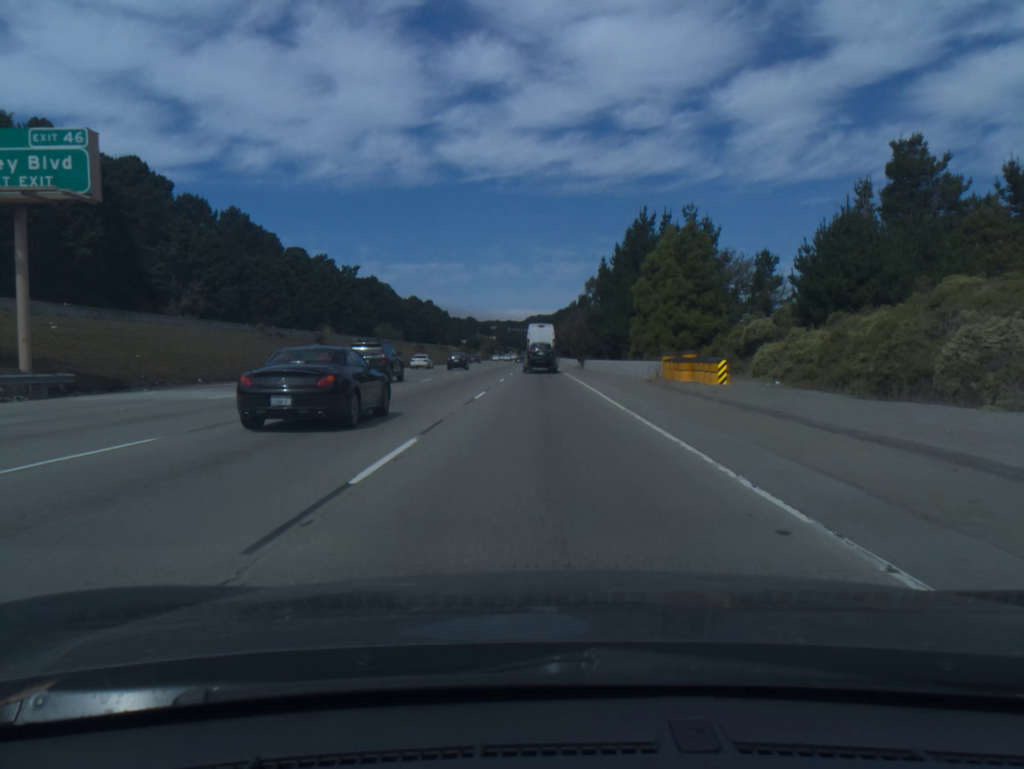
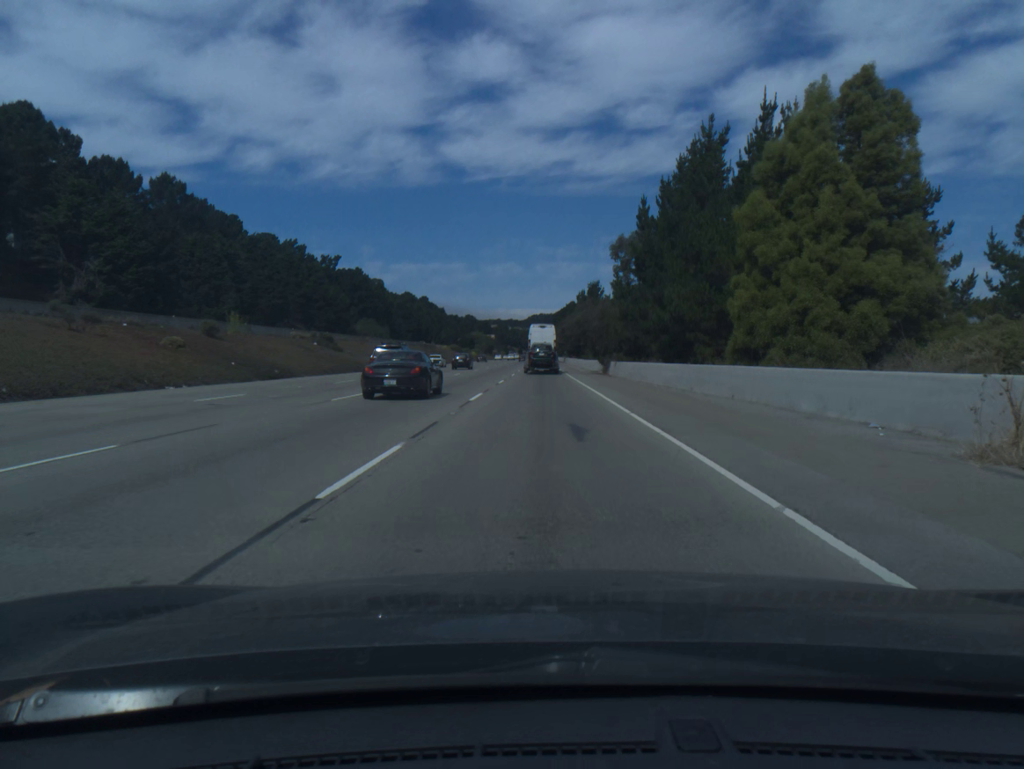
(0.0, +30.0) m; 0°
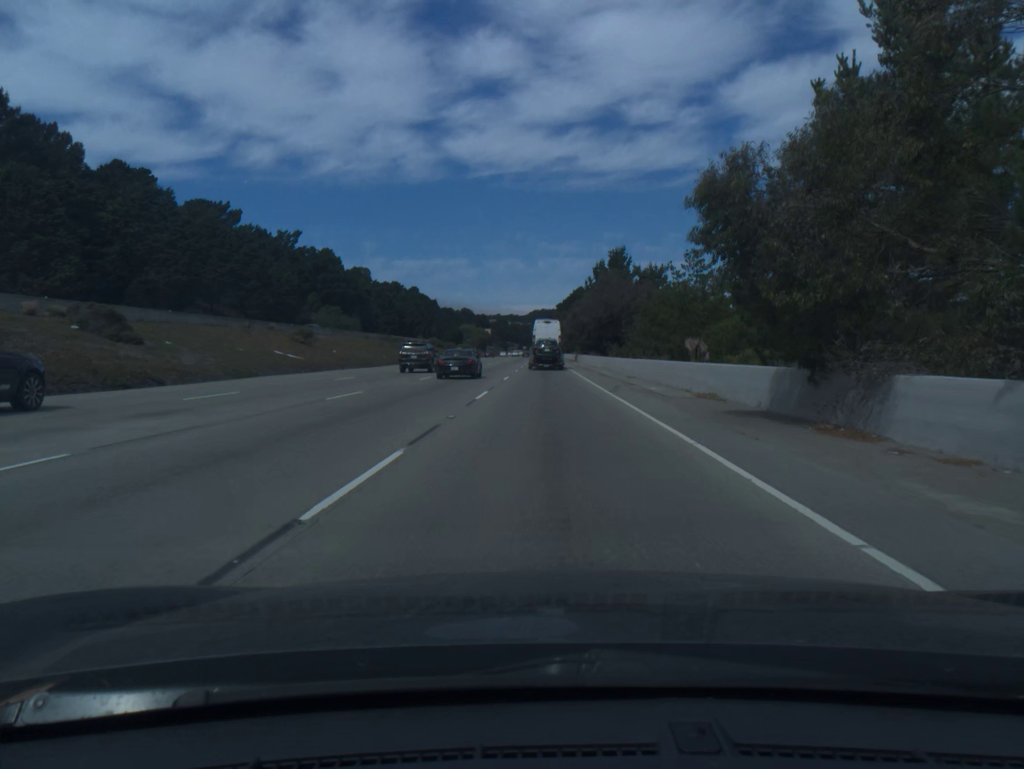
(-0.1, +45.1) m; 0°
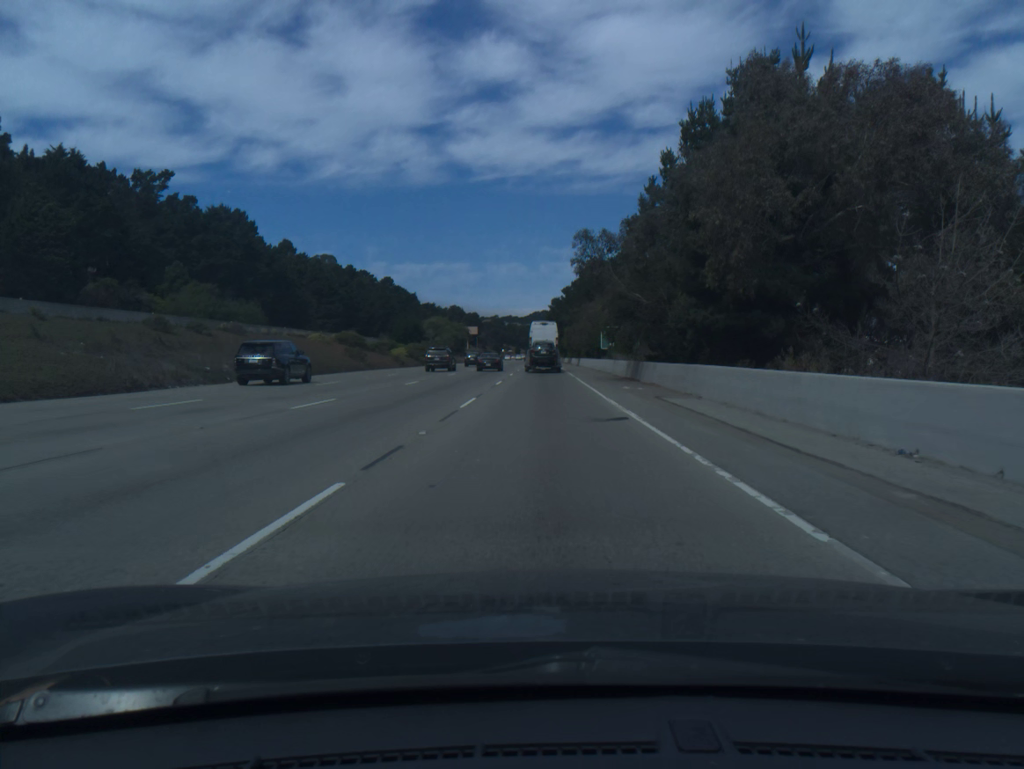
(+0.2, +75.1) m; 0°
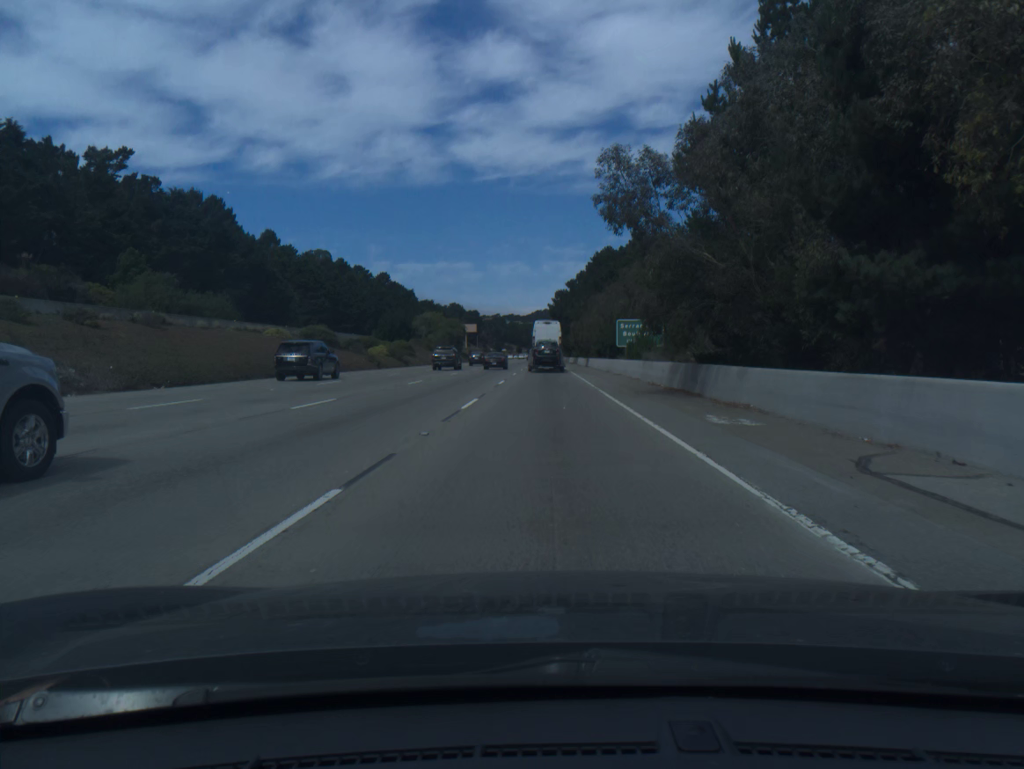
(0.0, +15.0) m; 0°
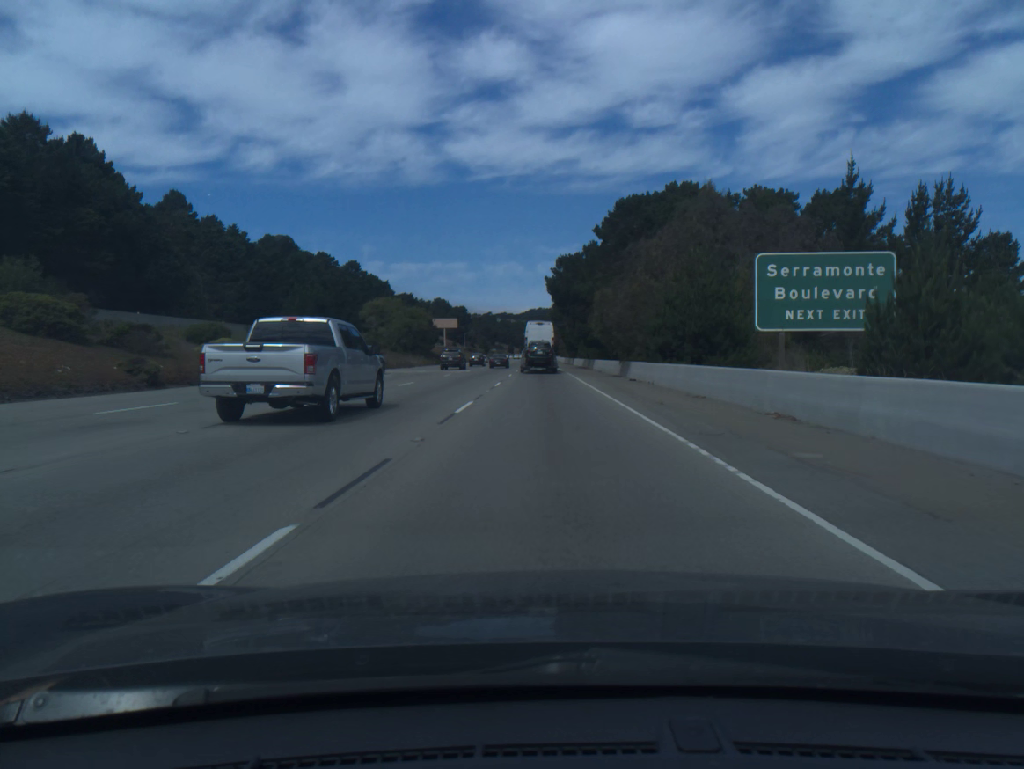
(+0.1, +45.0) m; 0°
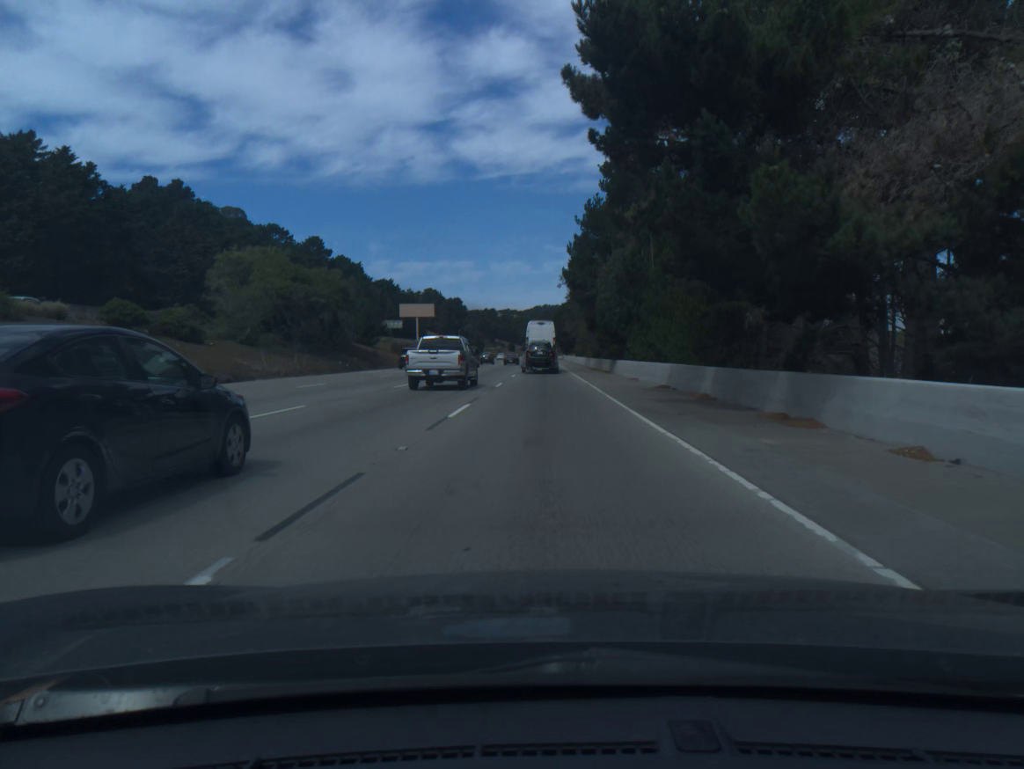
(0.0, +59.7) m; 0°
